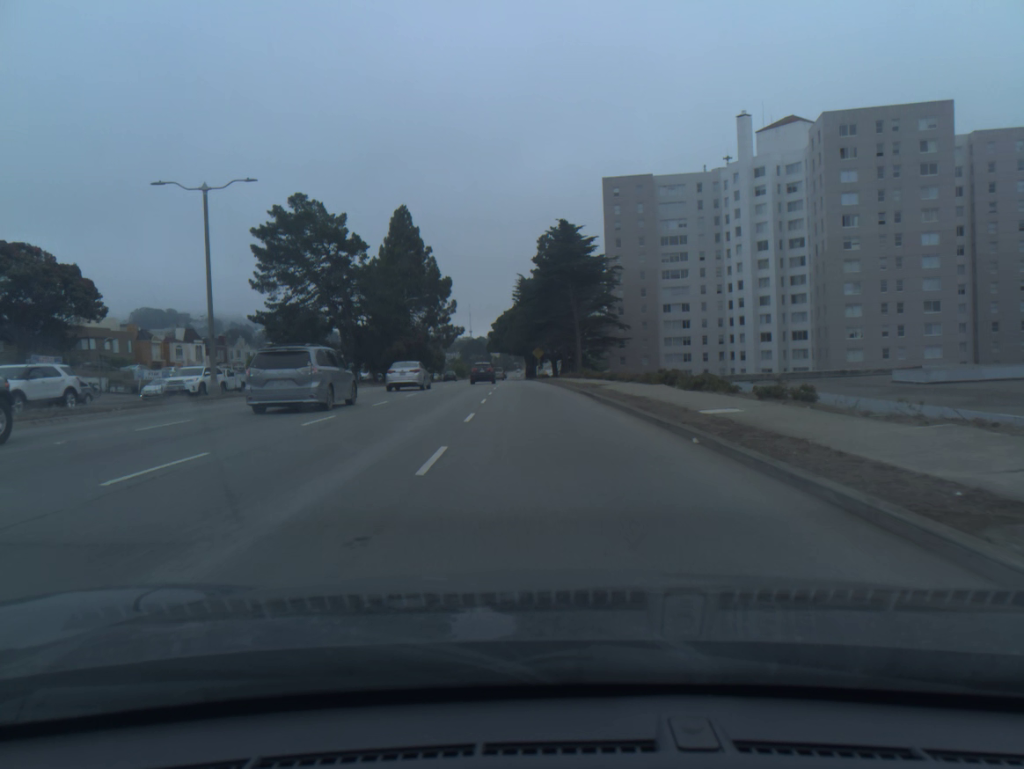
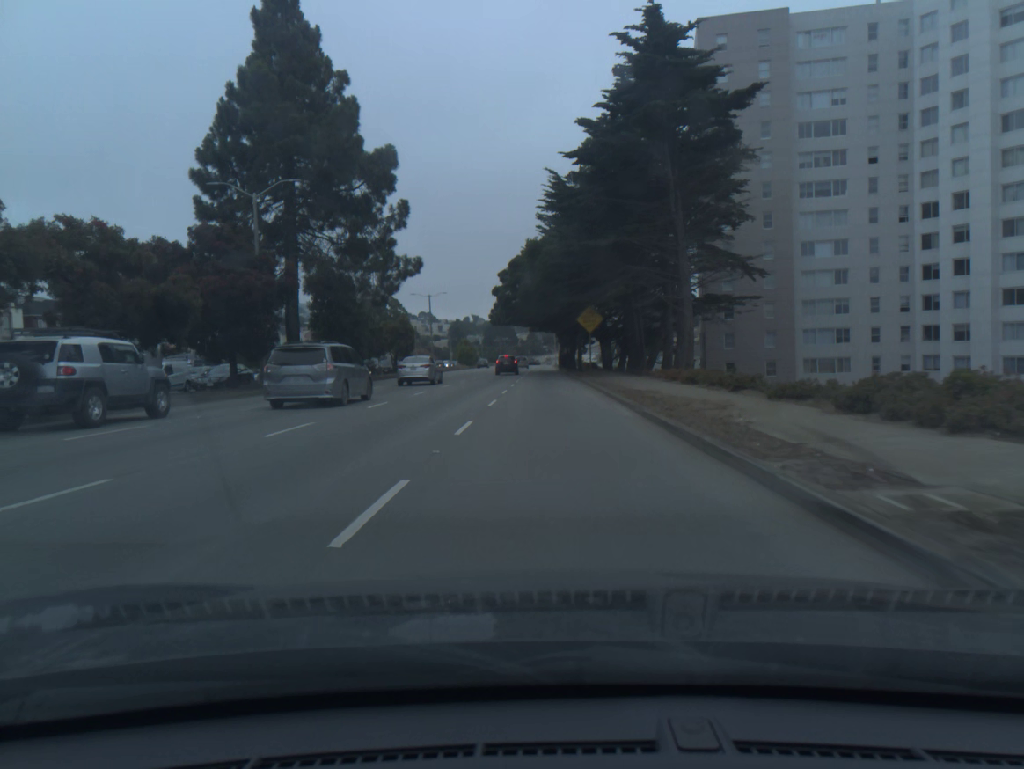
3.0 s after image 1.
(-1.5, +54.6) m; -2°
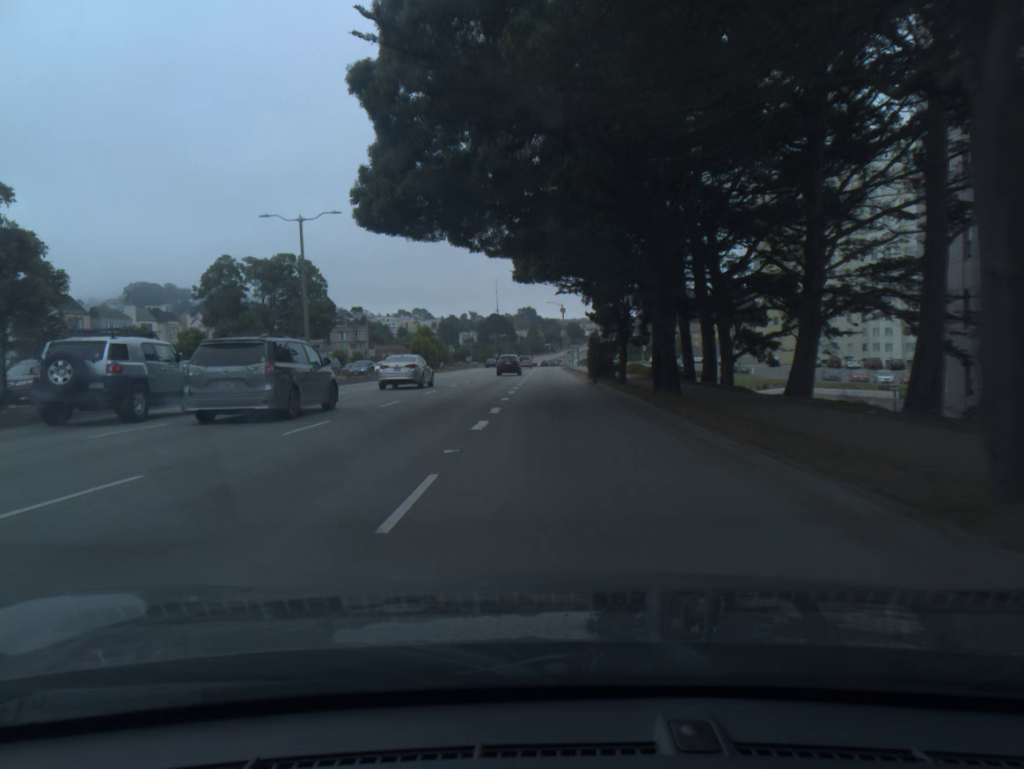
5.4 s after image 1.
(-0.1, +51.4) m; 0°
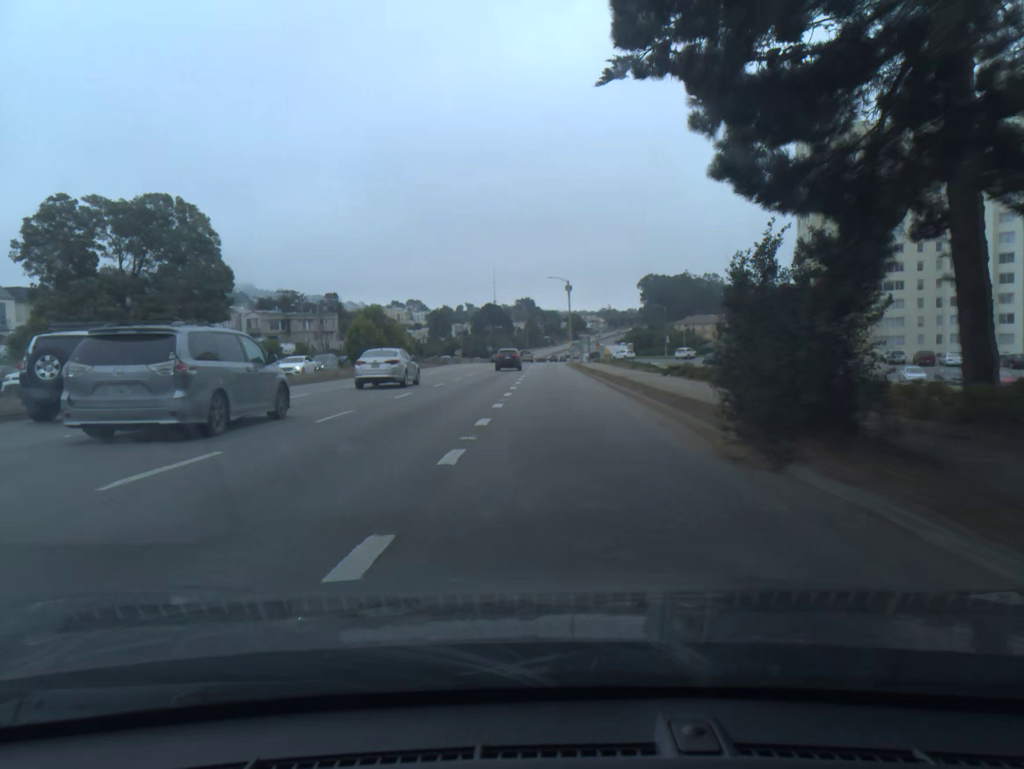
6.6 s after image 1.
(0.0, +27.5) m; 0°
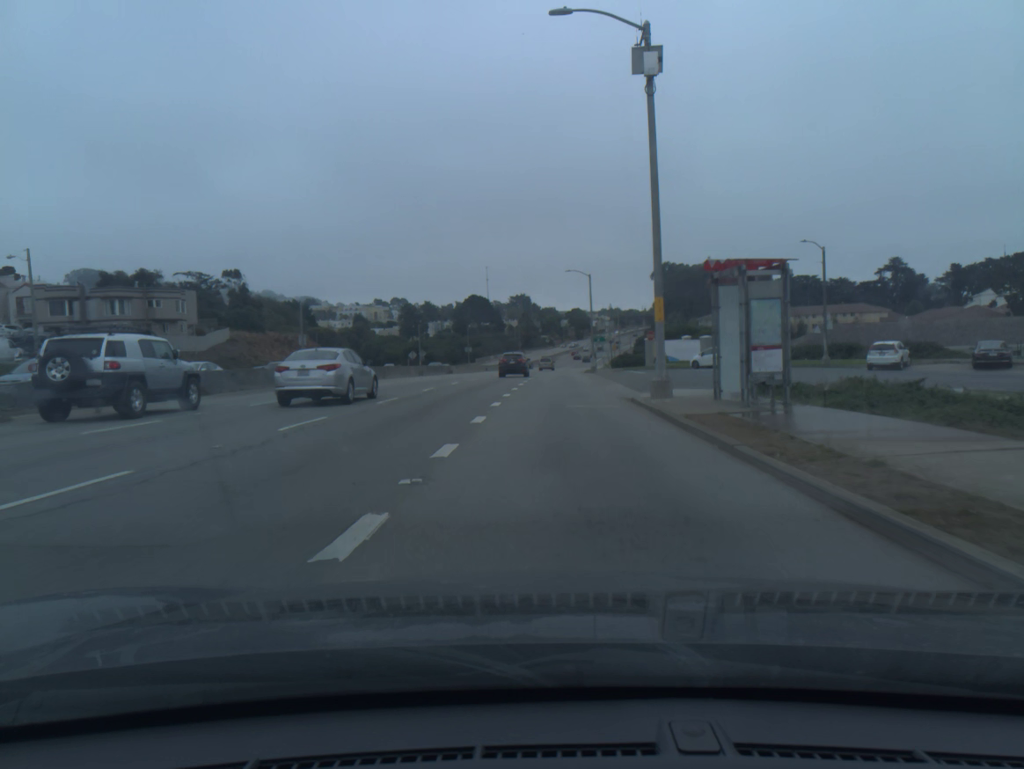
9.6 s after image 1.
(+0.3, +68.6) m; 0°
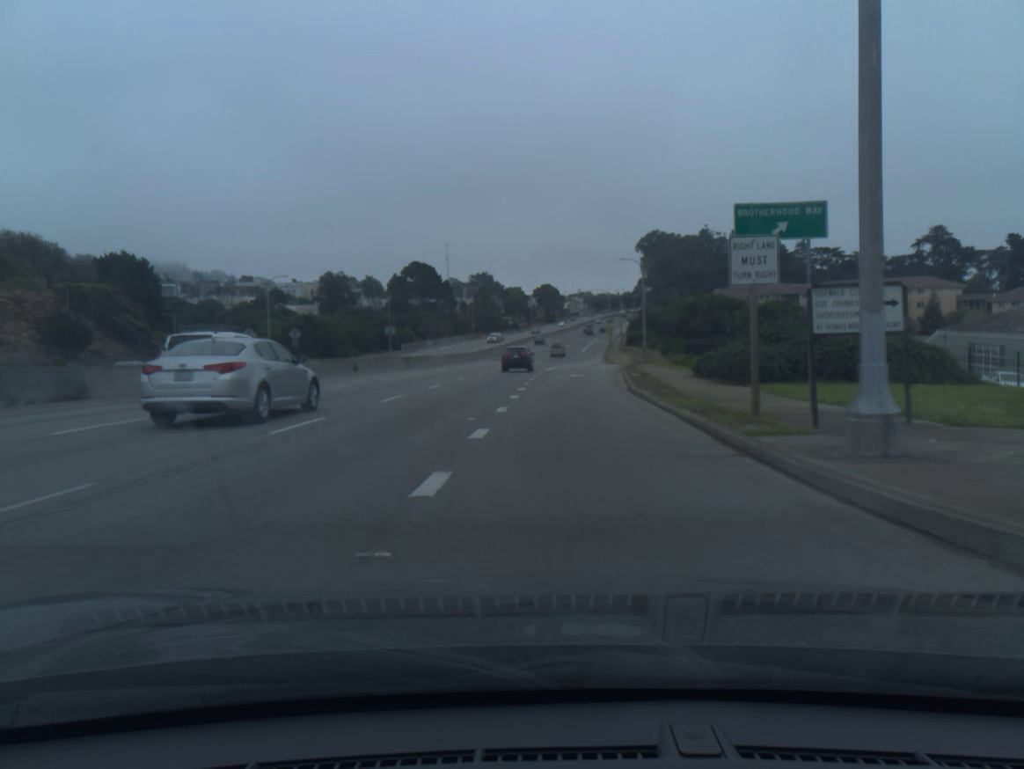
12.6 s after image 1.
(+1.1, +67.6) m; +2°
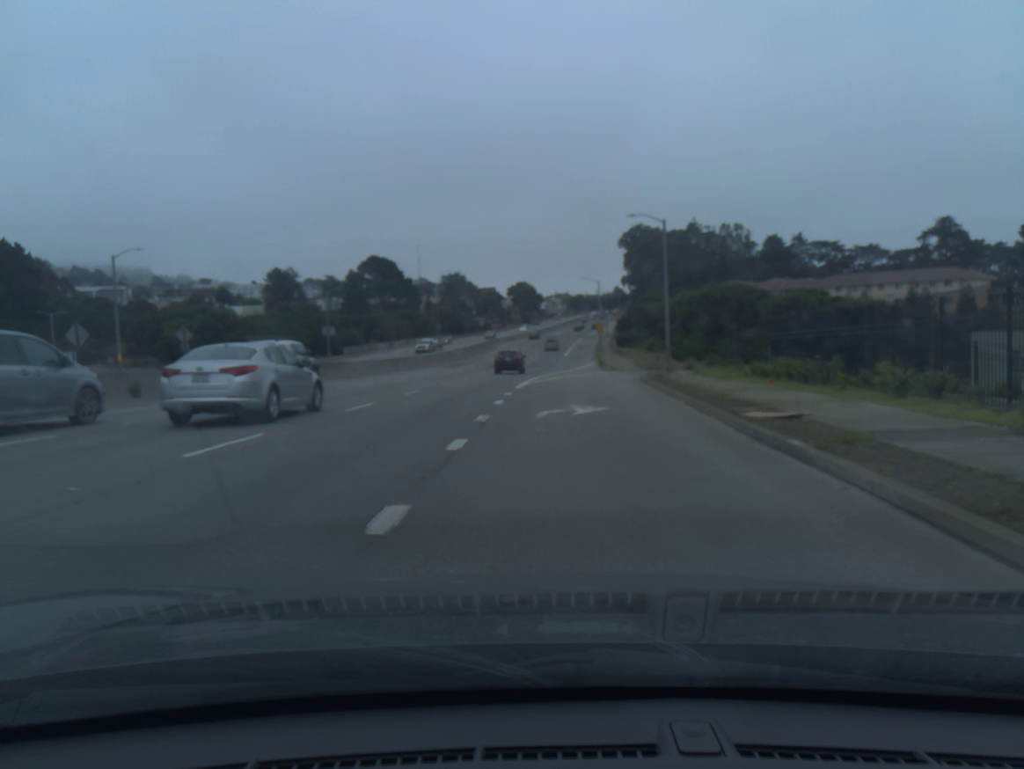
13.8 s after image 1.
(+0.3, +24.5) m; +2°
